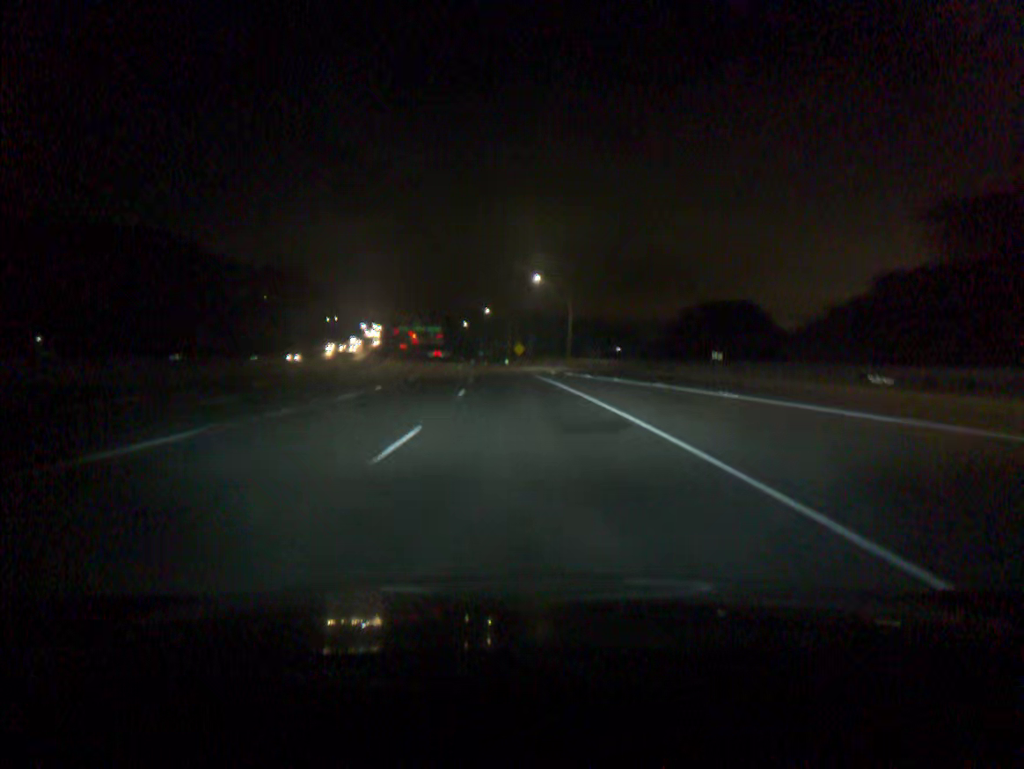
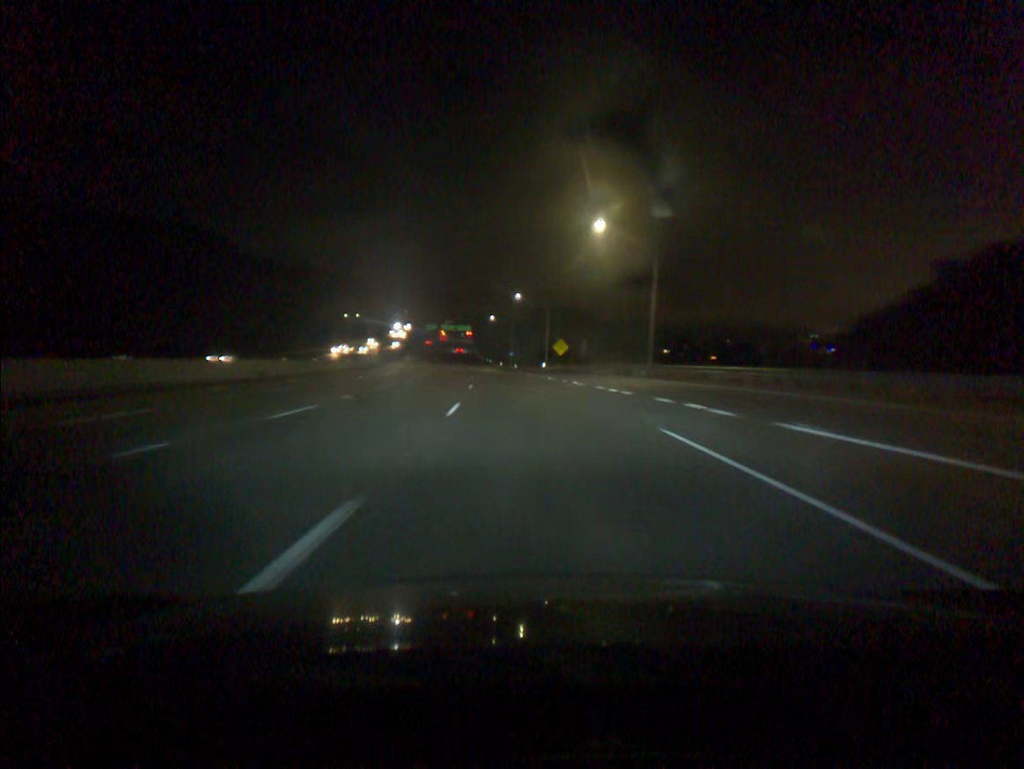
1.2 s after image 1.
(-0.9, +36.6) m; -3°
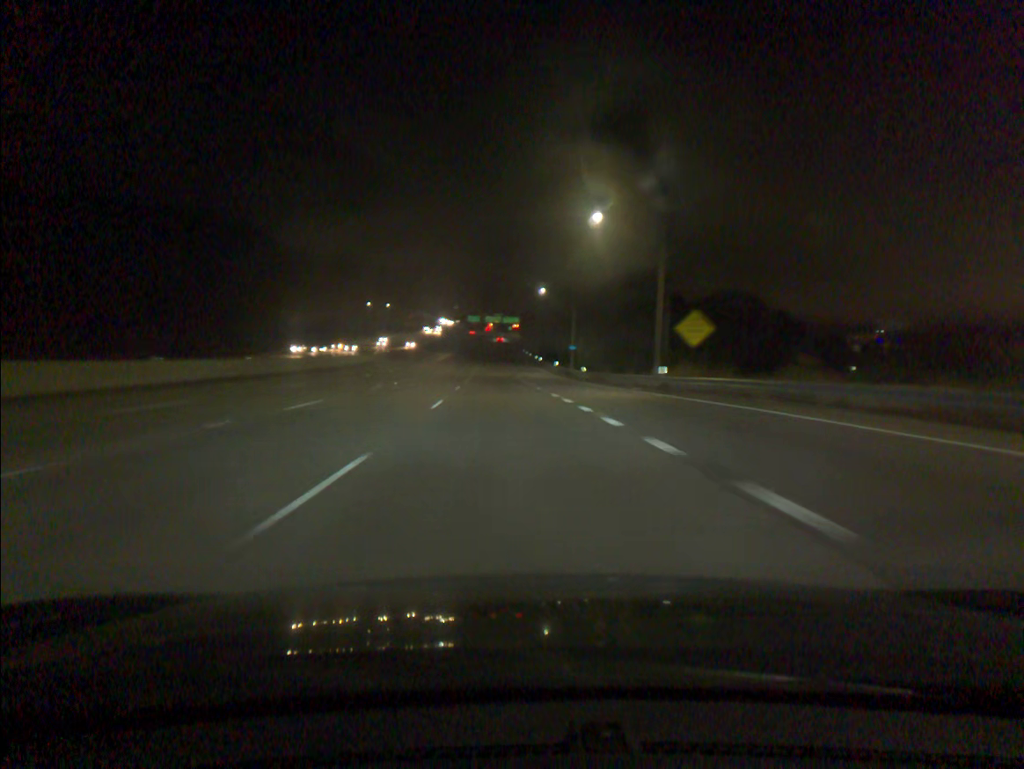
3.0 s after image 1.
(-1.6, +55.0) m; -4°
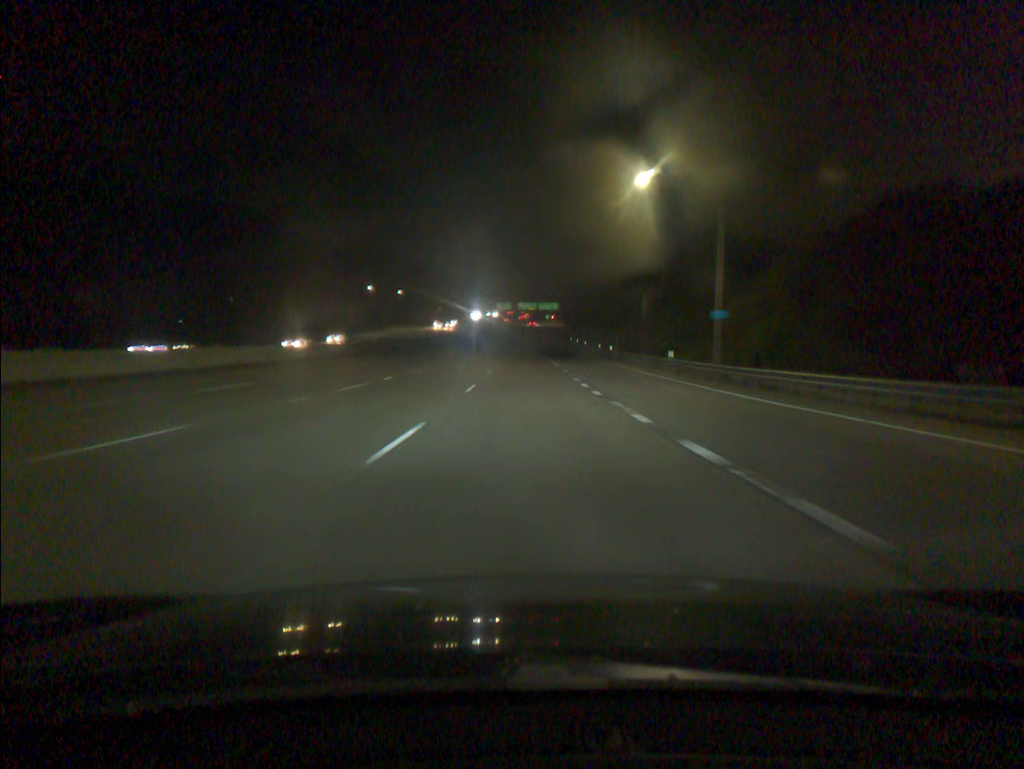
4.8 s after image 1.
(-1.9, +55.3) m; -3°
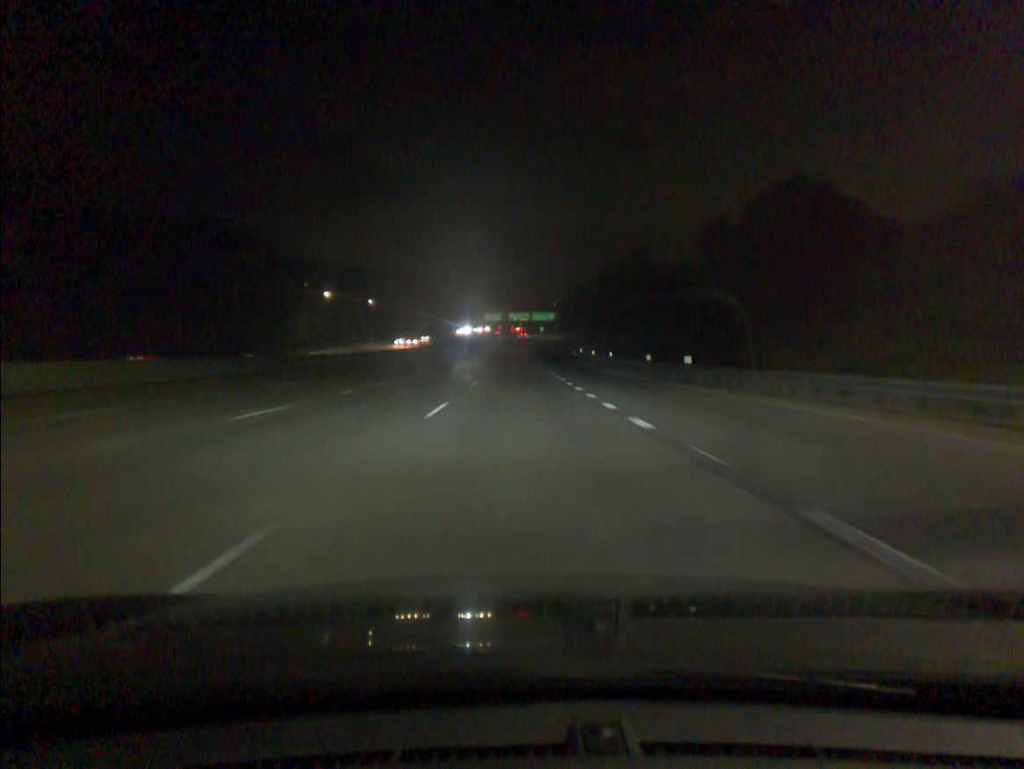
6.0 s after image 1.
(+0.2, +37.0) m; +1°
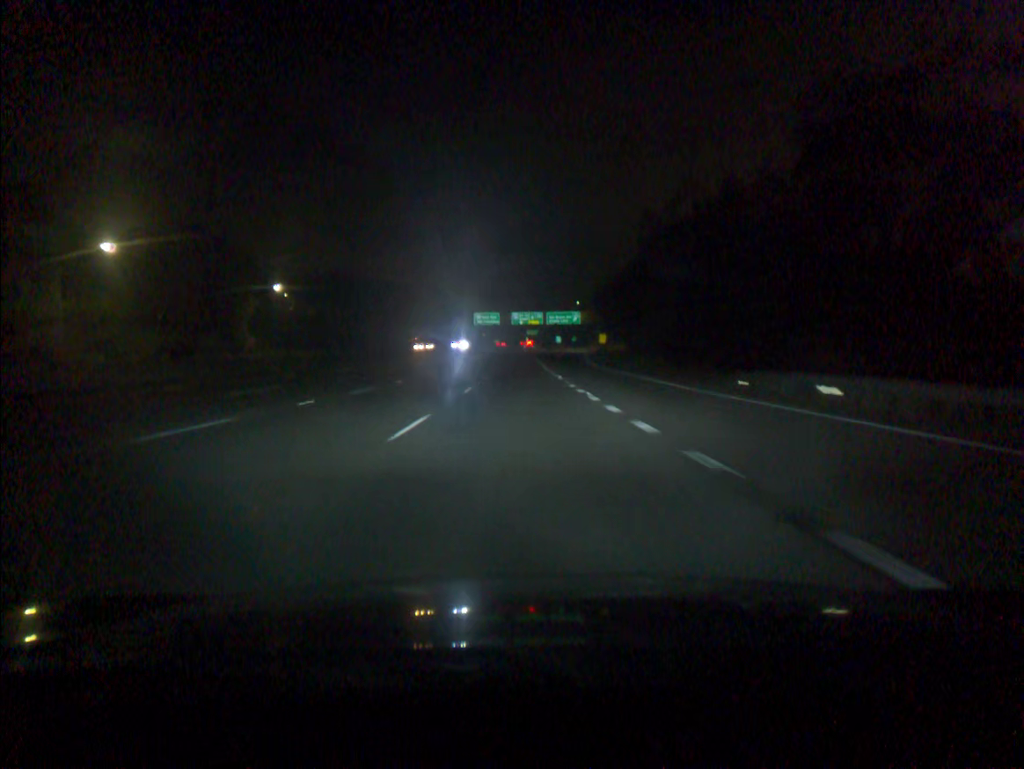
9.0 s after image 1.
(-0.4, +91.6) m; 0°
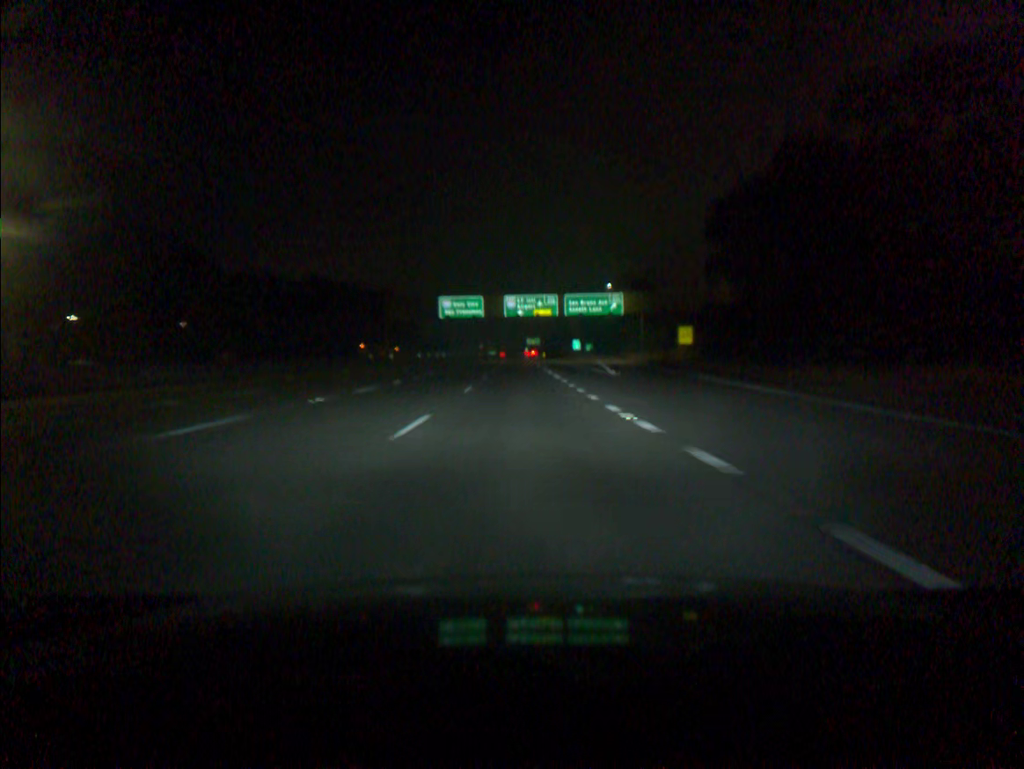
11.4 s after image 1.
(0.0, +72.5) m; 0°
